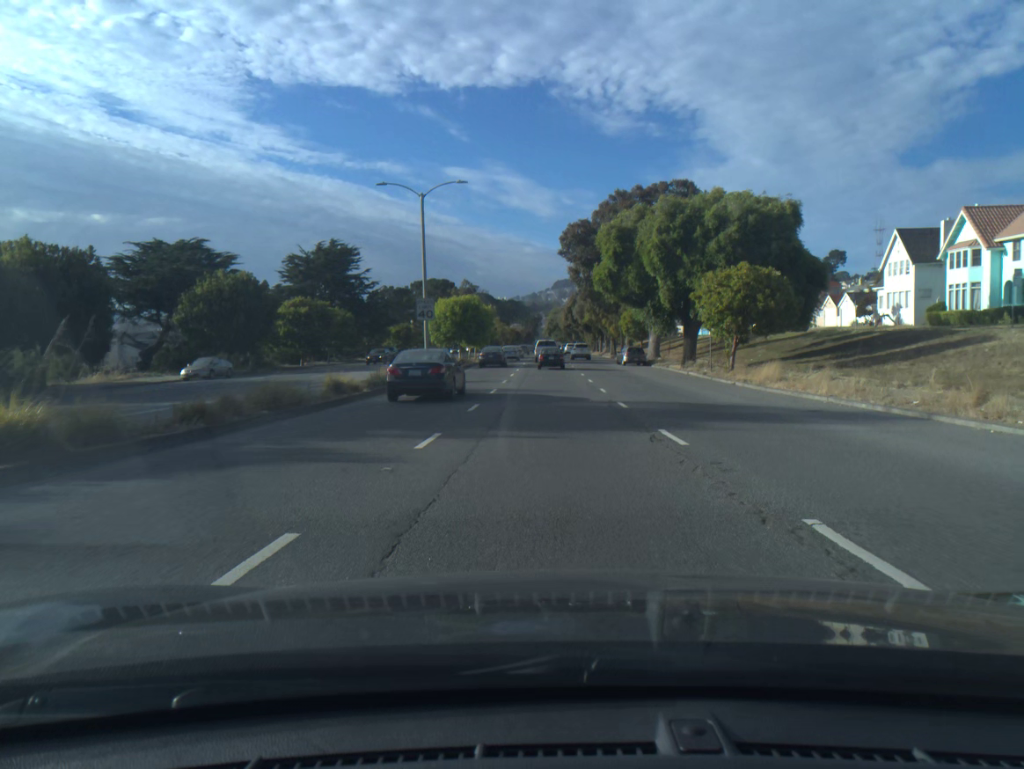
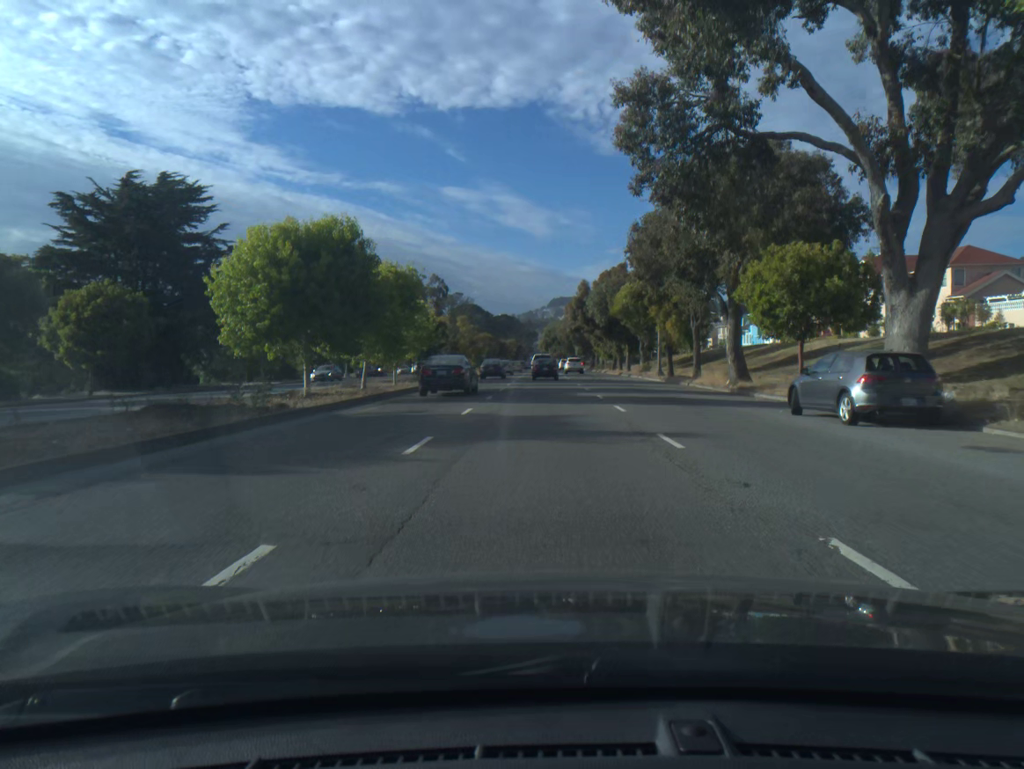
(+0.3, +44.1) m; 0°
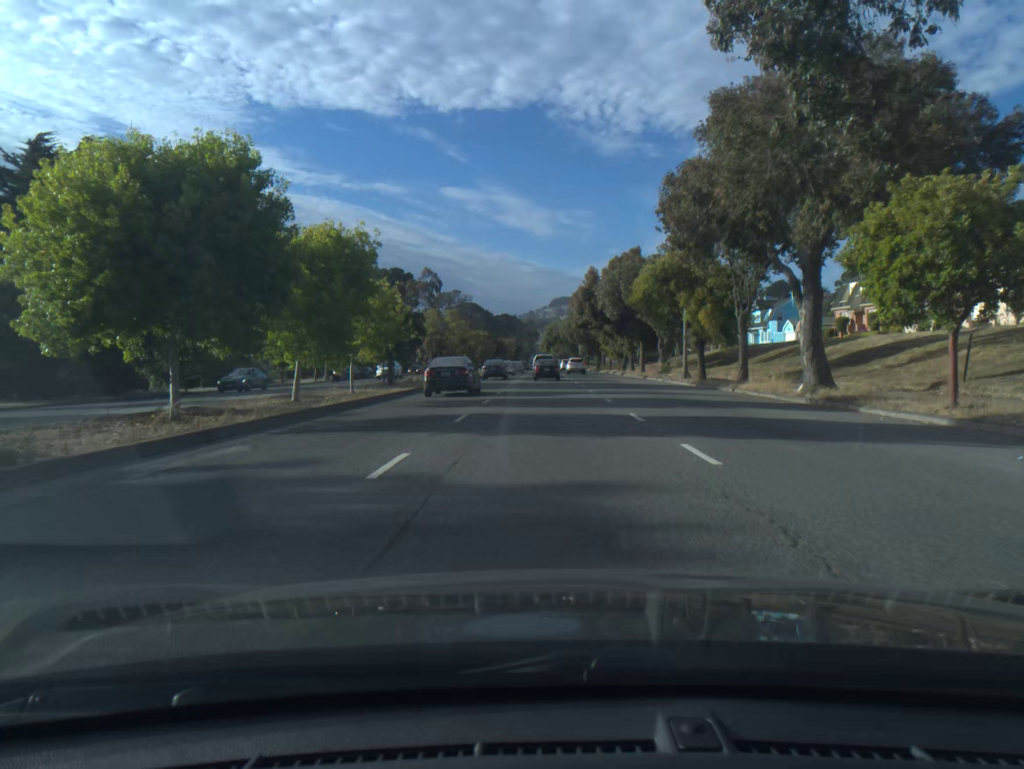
(0.0, +9.4) m; 0°
